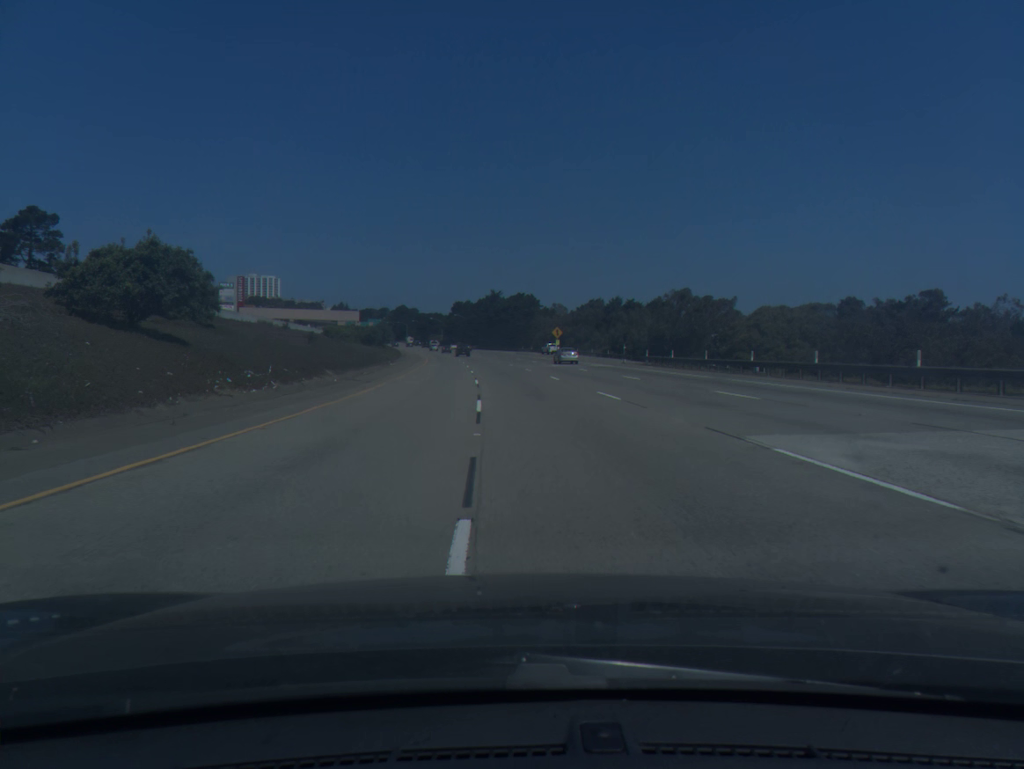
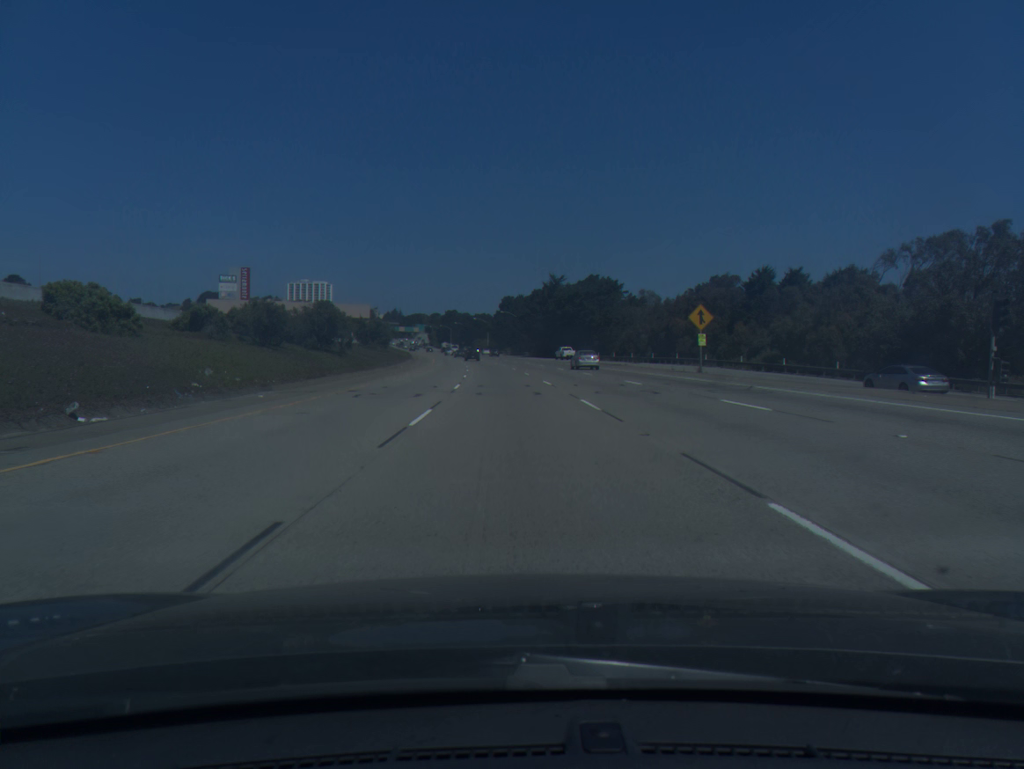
(-2.4, +61.7) m; -4°
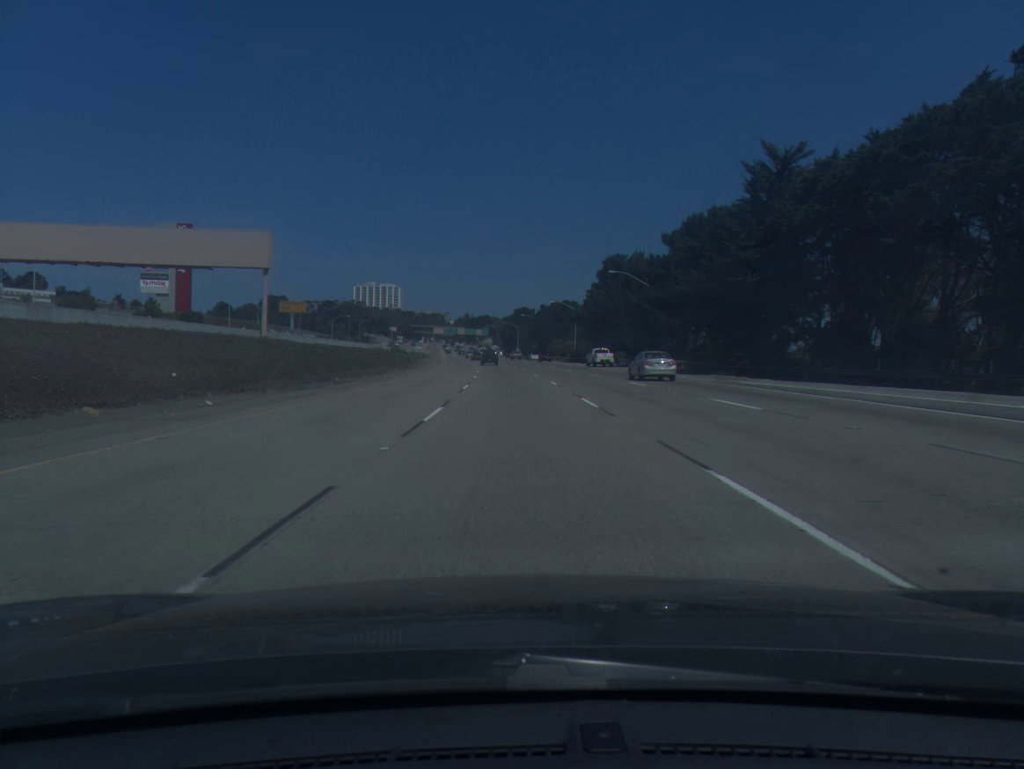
(-5.6, +100.5) m; -6°
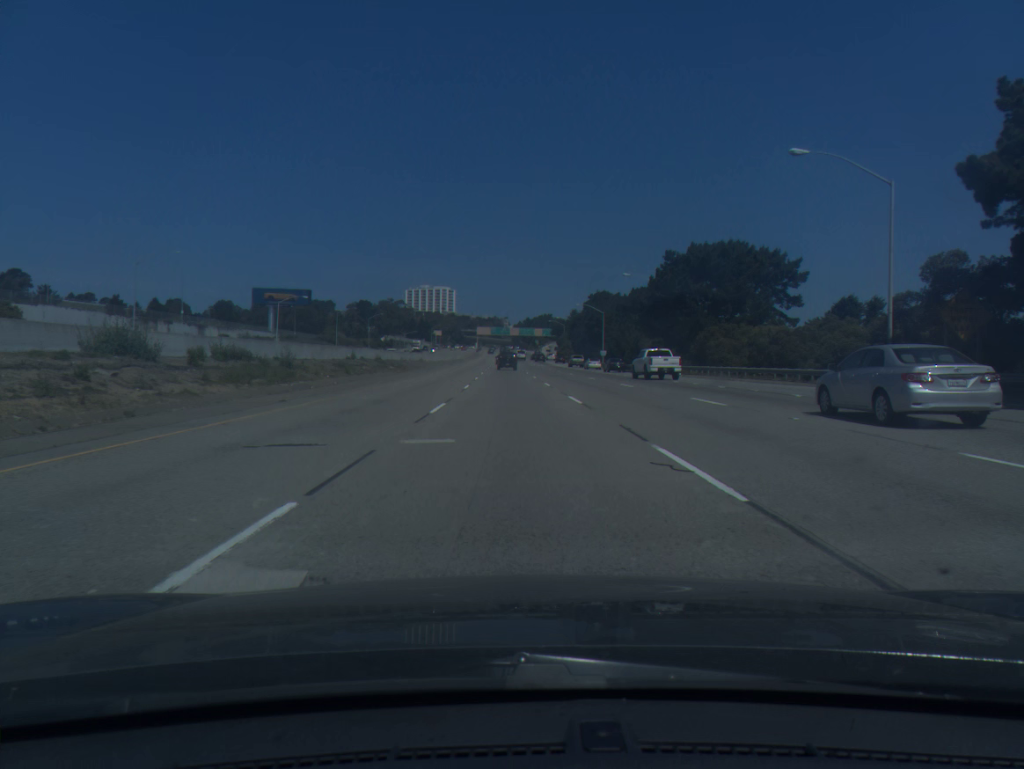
(-3.7, +99.4) m; -4°
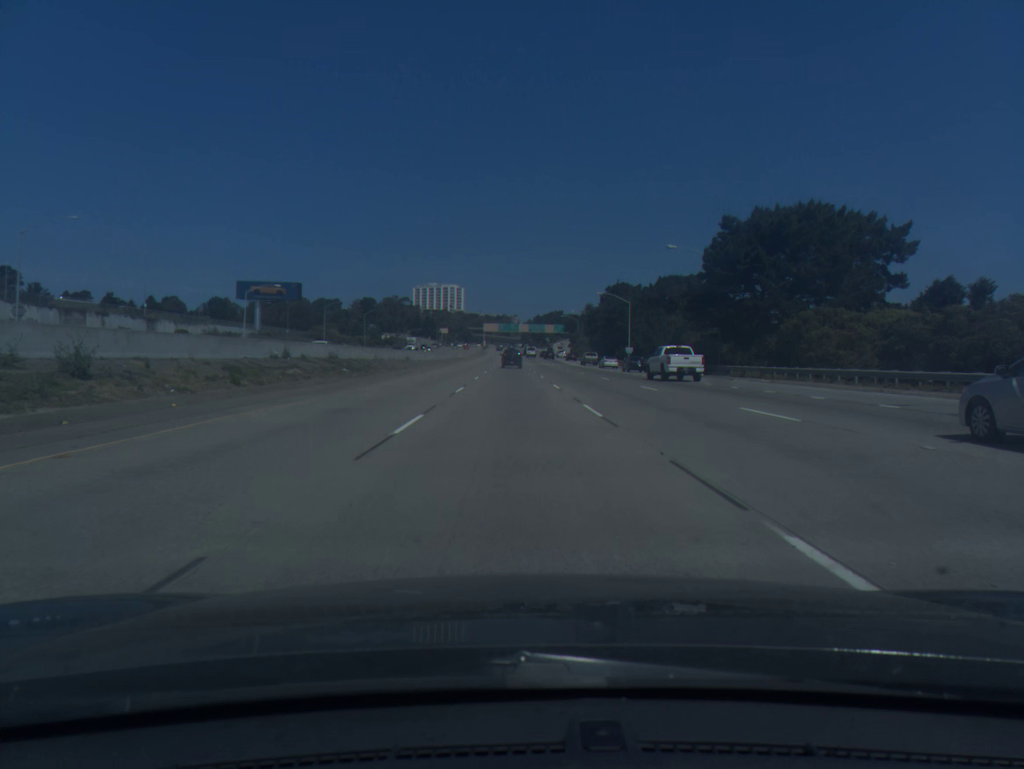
(-0.1, +19.9) m; -1°
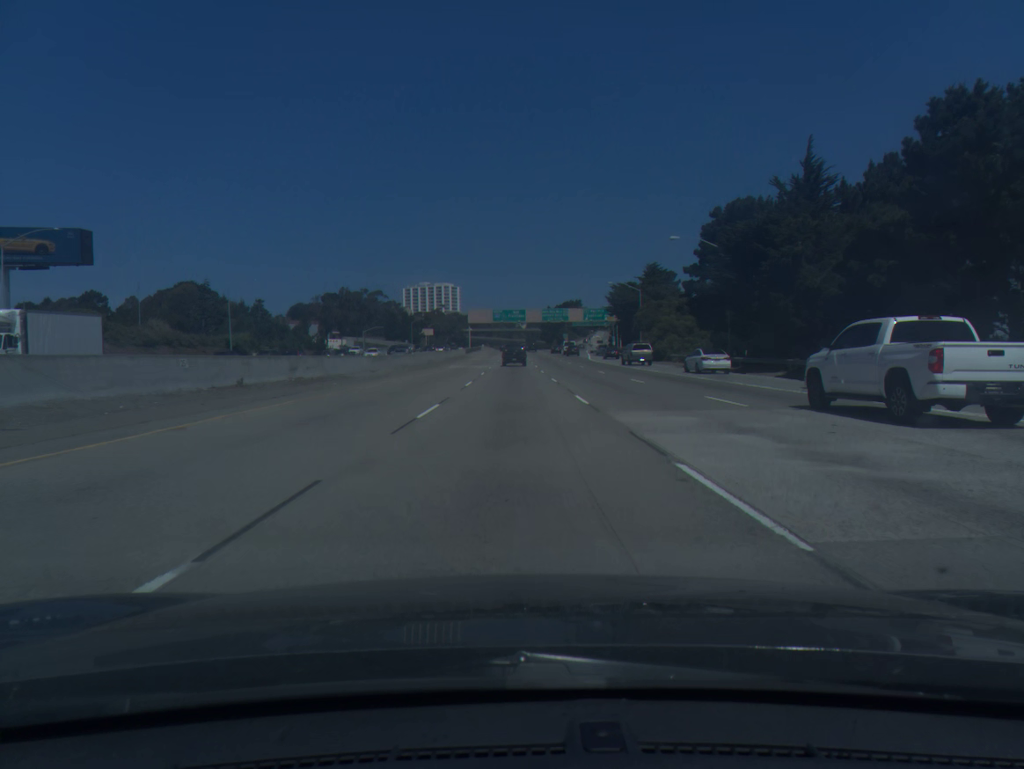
(-1.1, +98.9) m; 0°
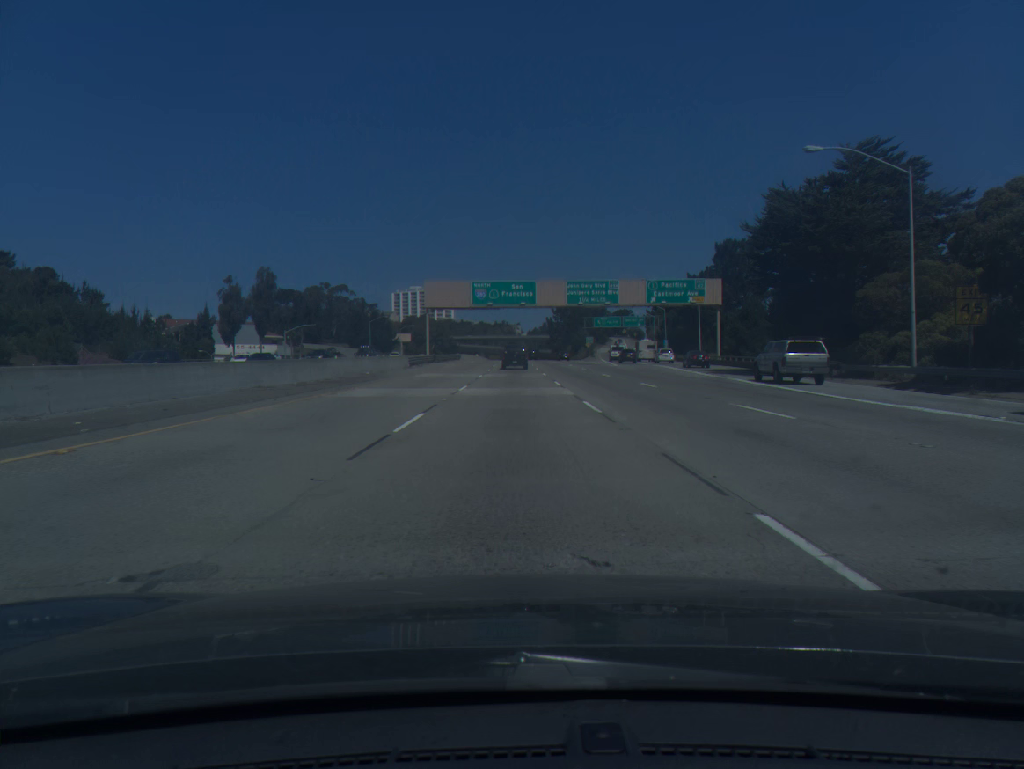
(-0.5, +76.0) m; 0°
